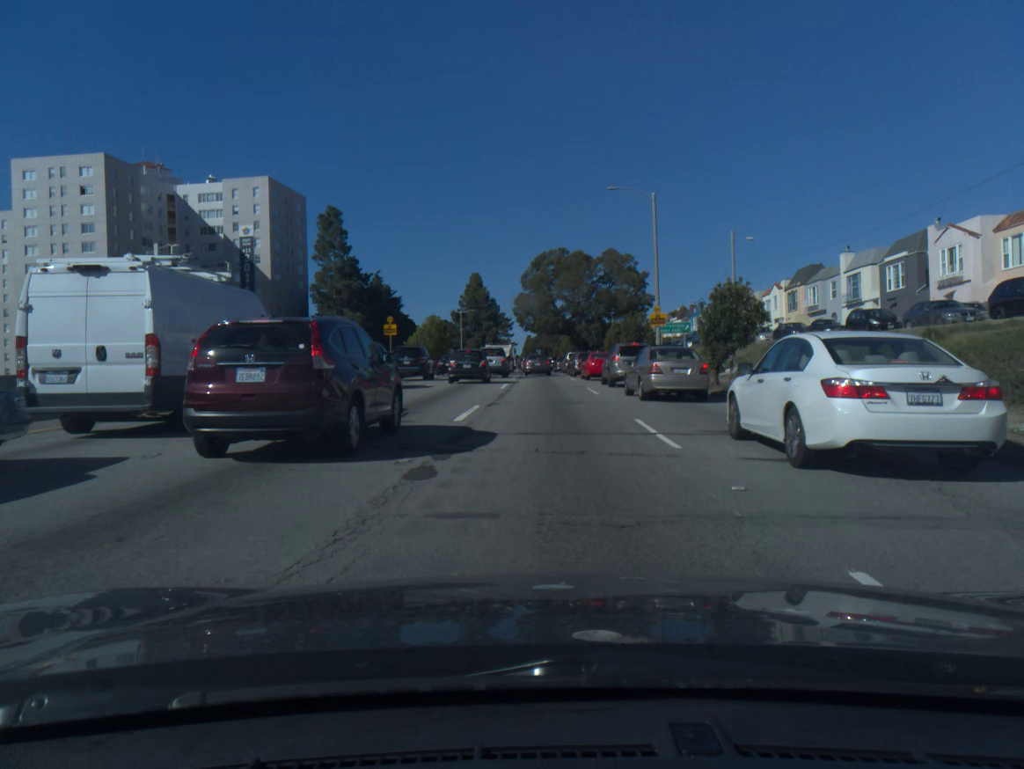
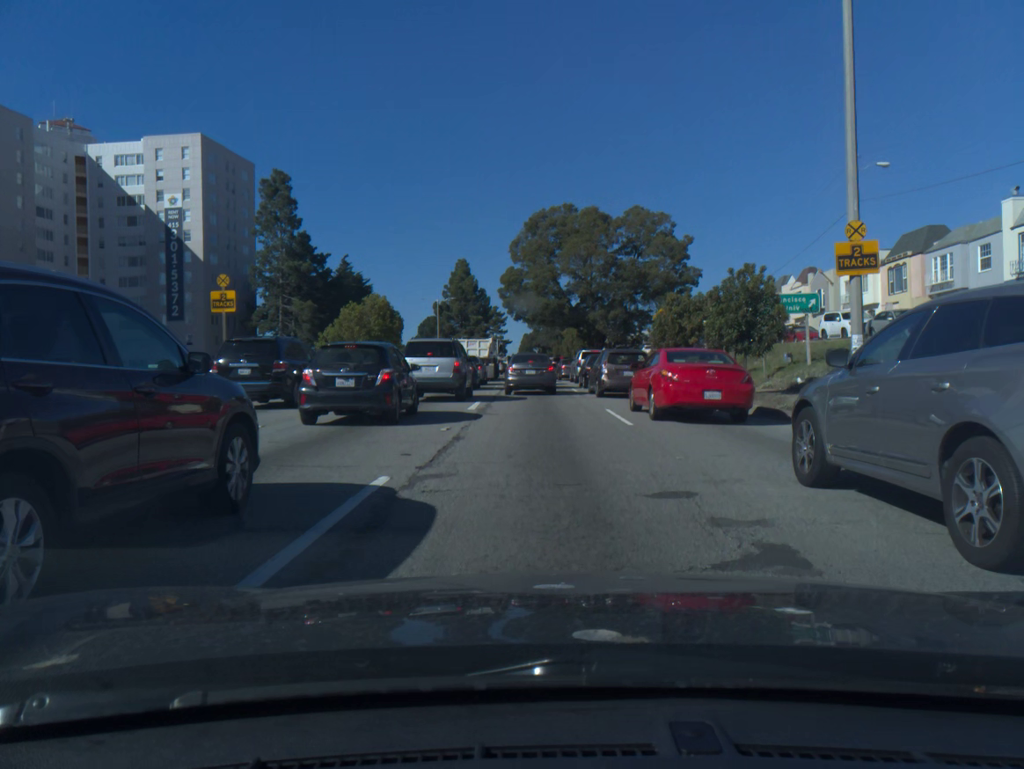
(+0.1, +25.4) m; 0°
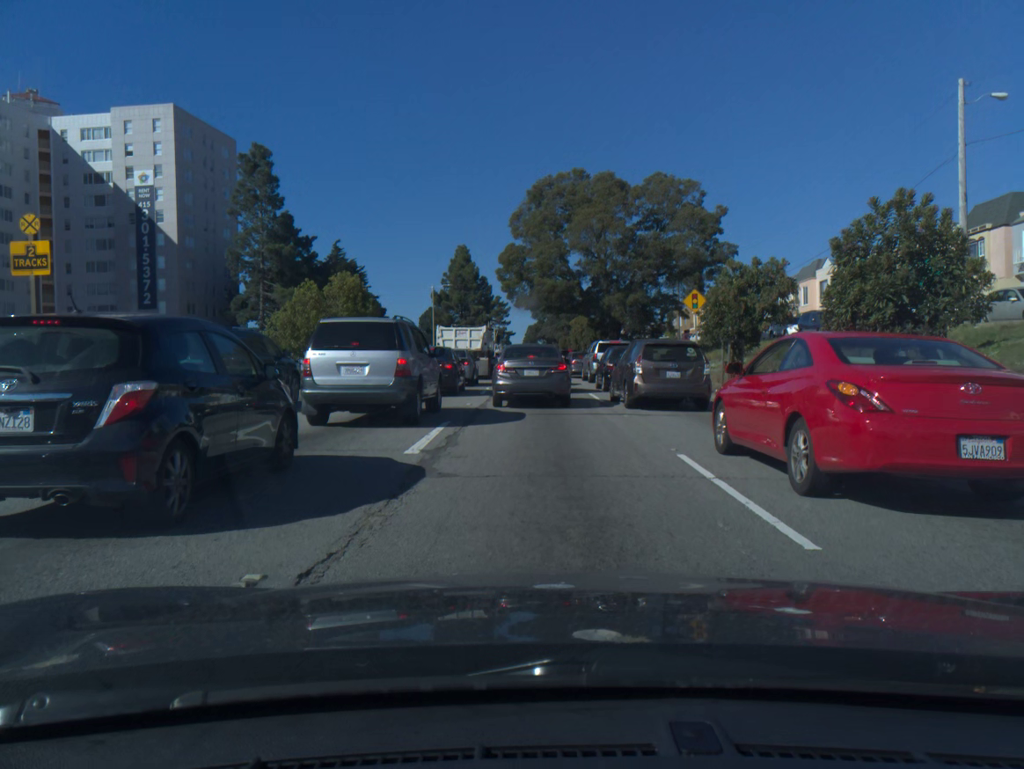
(0.0, +9.2) m; -1°
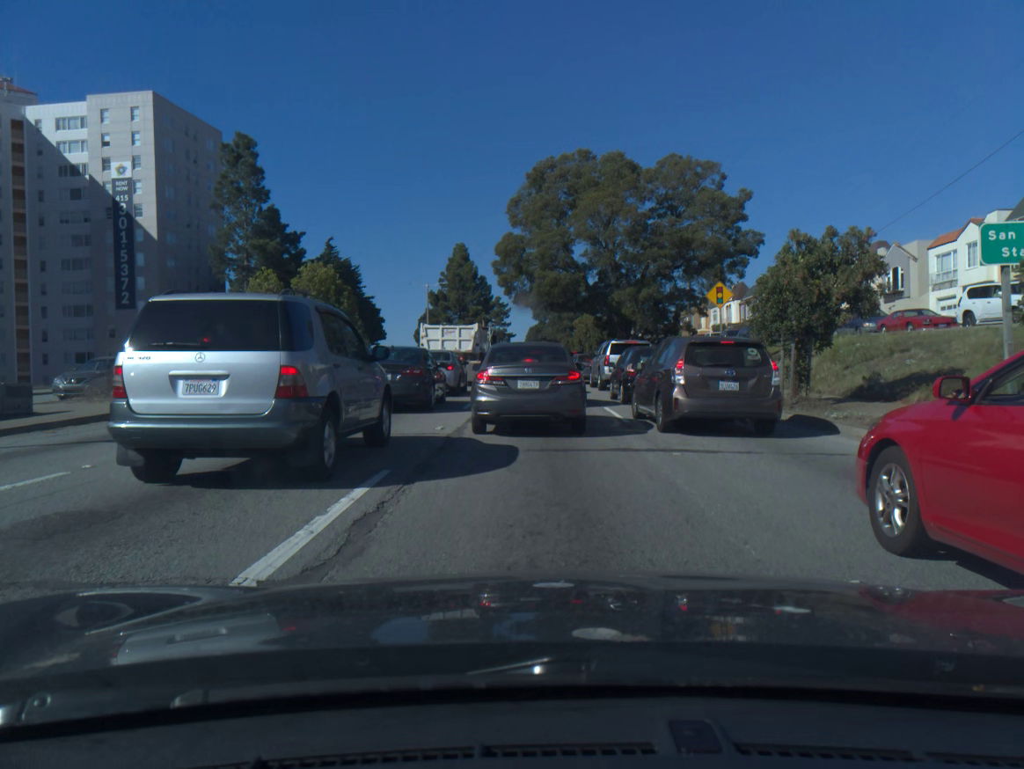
(0.0, +5.6) m; 0°
